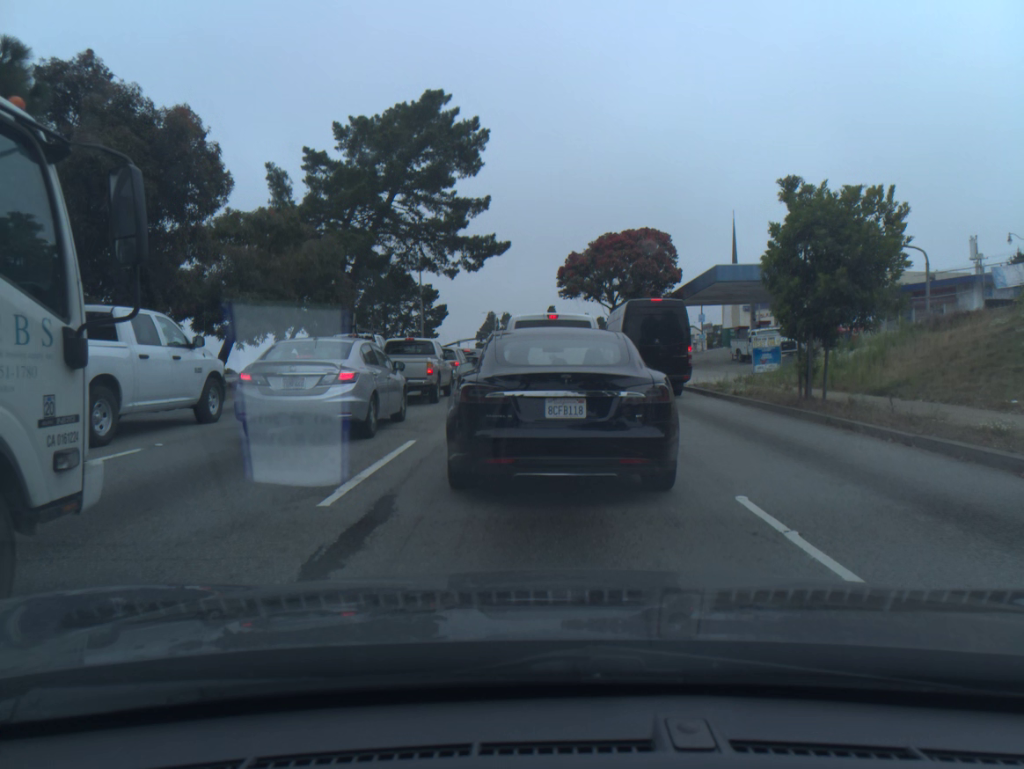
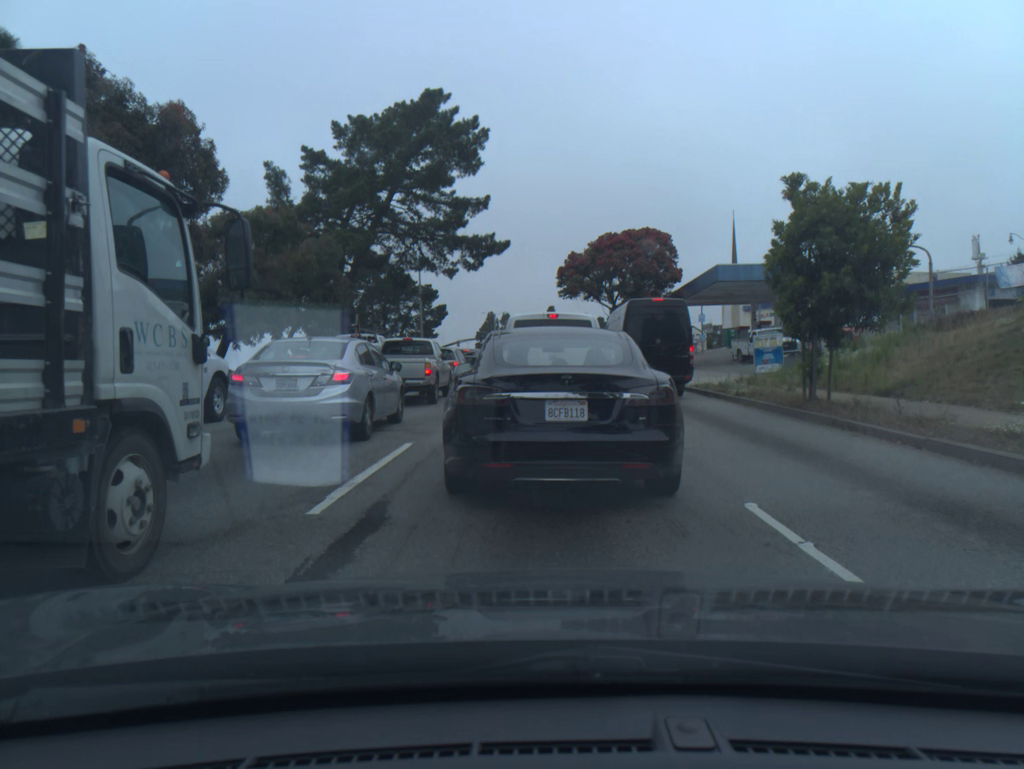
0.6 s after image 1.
(0.0, +0.3) m; 0°
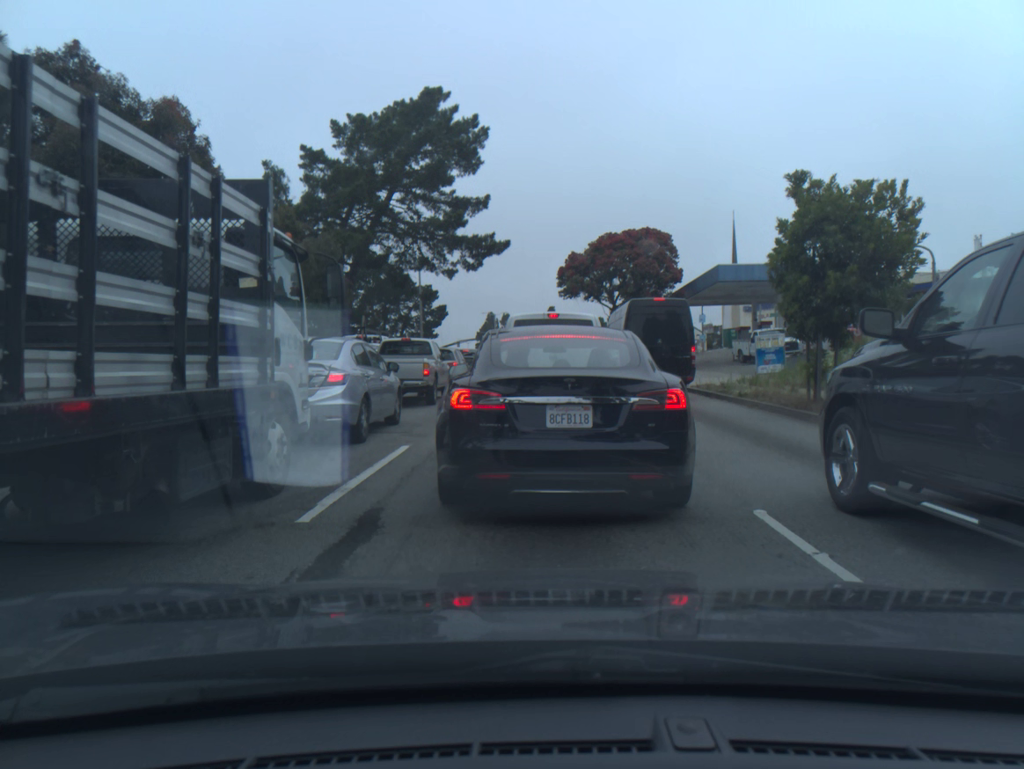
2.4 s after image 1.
(0.0, +0.2) m; 0°
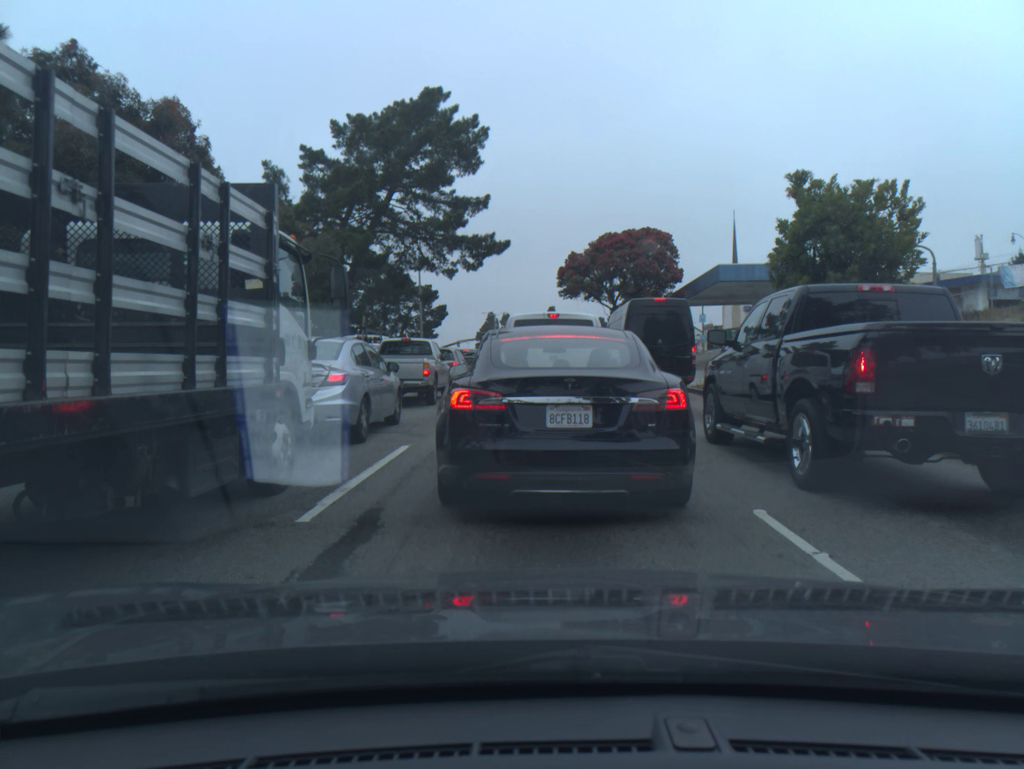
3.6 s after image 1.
(0.0, 0.0) m; 0°
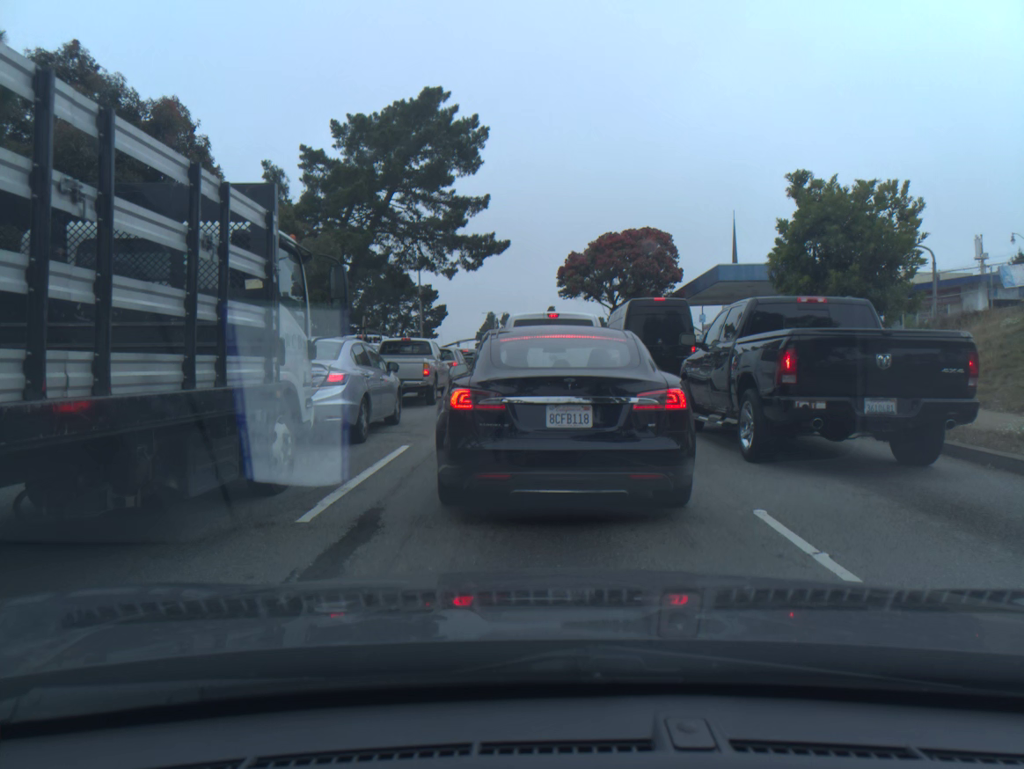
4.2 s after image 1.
(0.0, 0.0) m; 0°
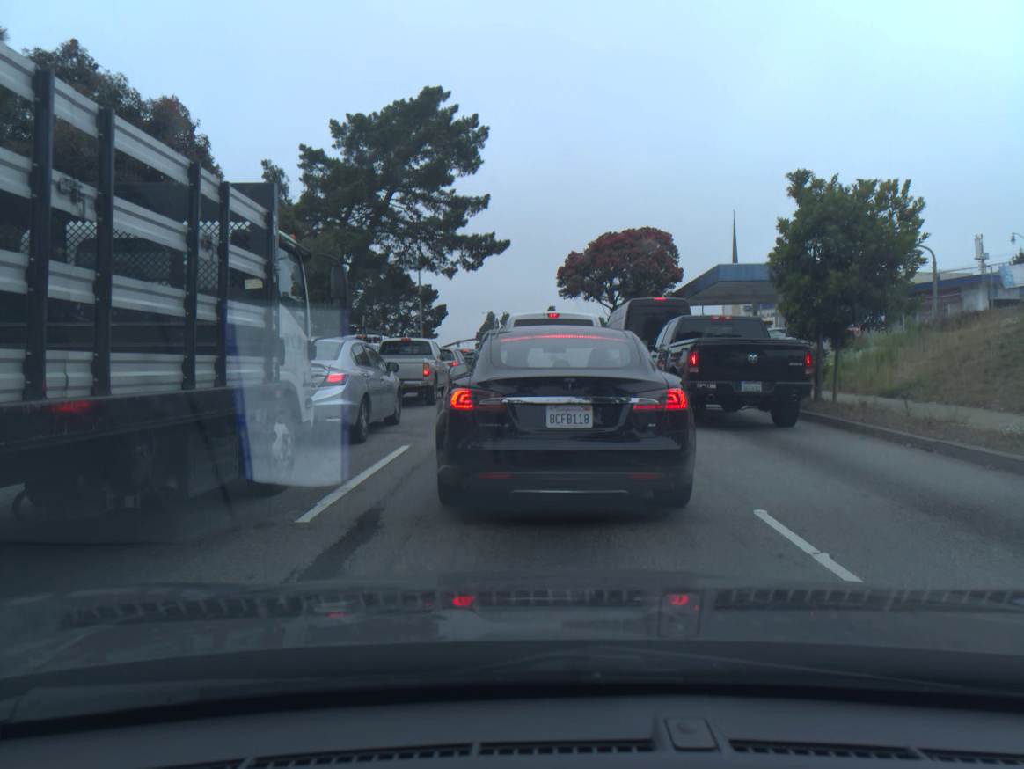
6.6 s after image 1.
(0.0, 0.0) m; 0°
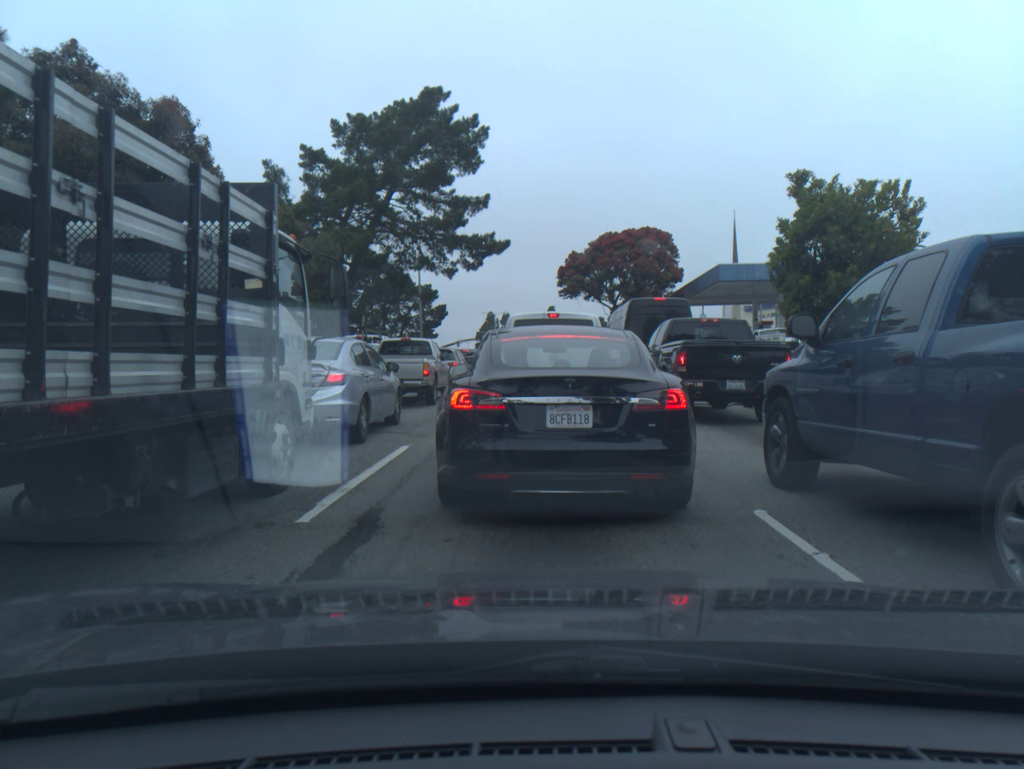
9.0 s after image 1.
(0.0, 0.0) m; 0°
